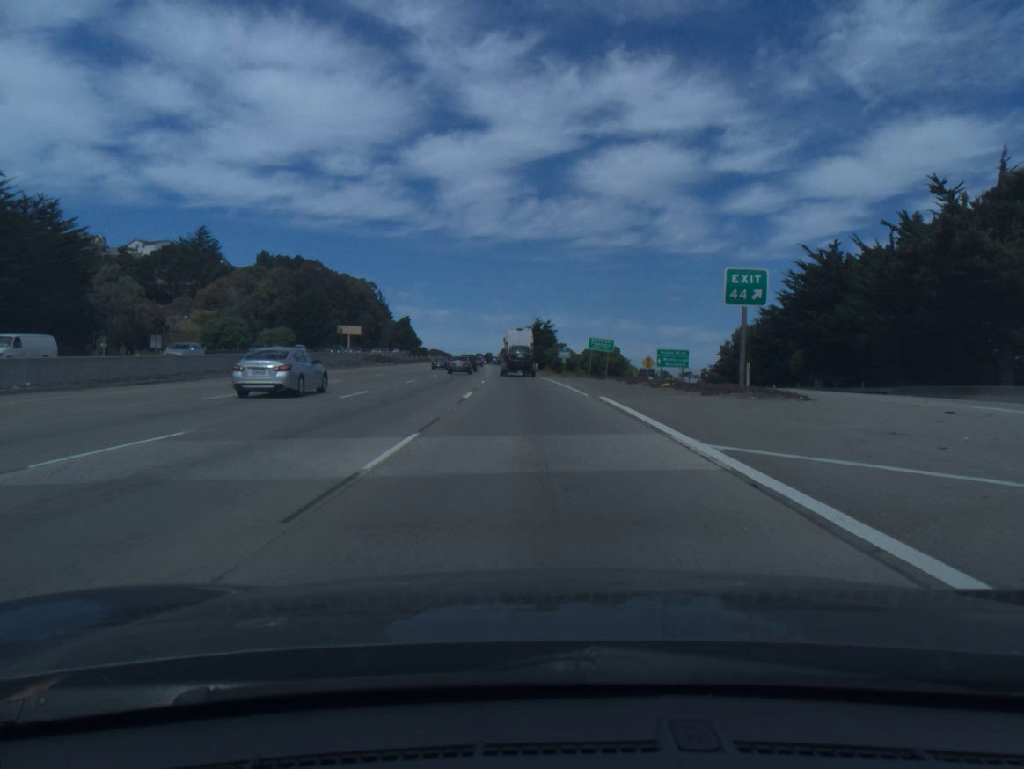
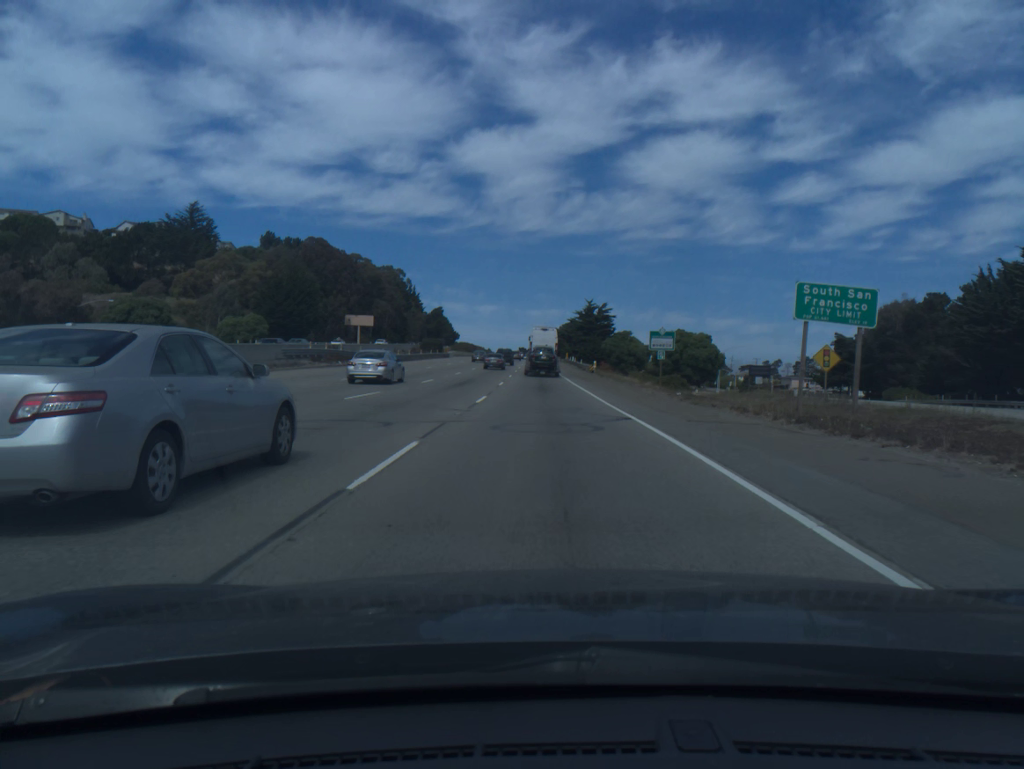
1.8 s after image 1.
(-1.3, +45.0) m; -3°
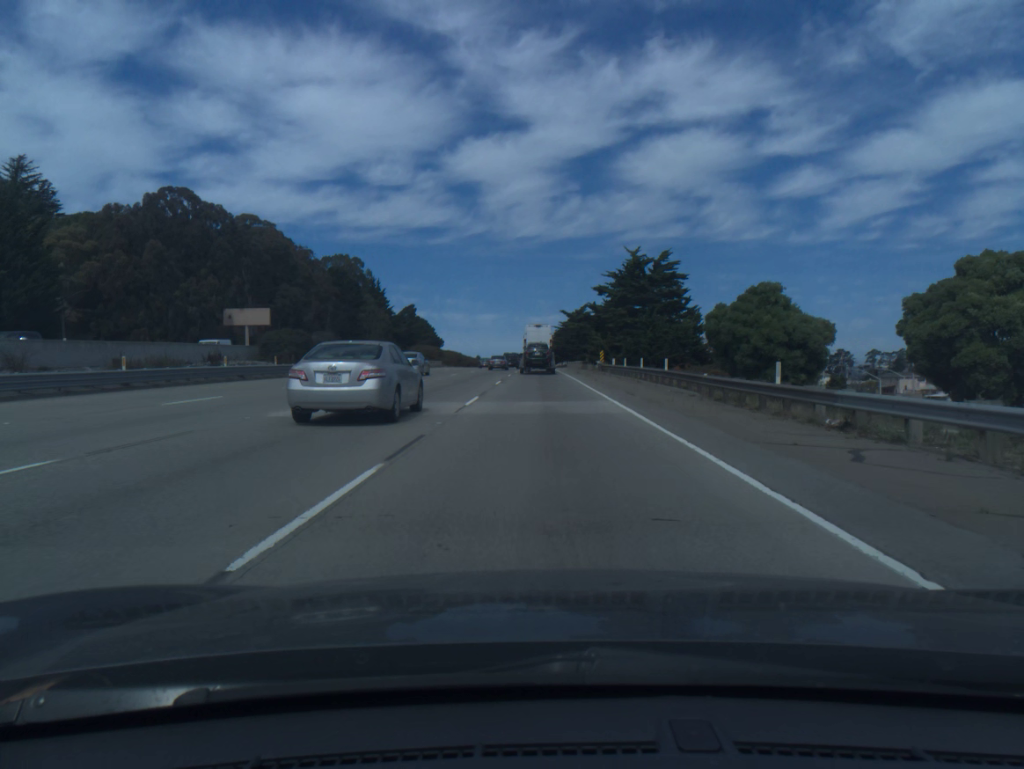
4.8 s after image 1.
(-0.4, +75.6) m; 0°
